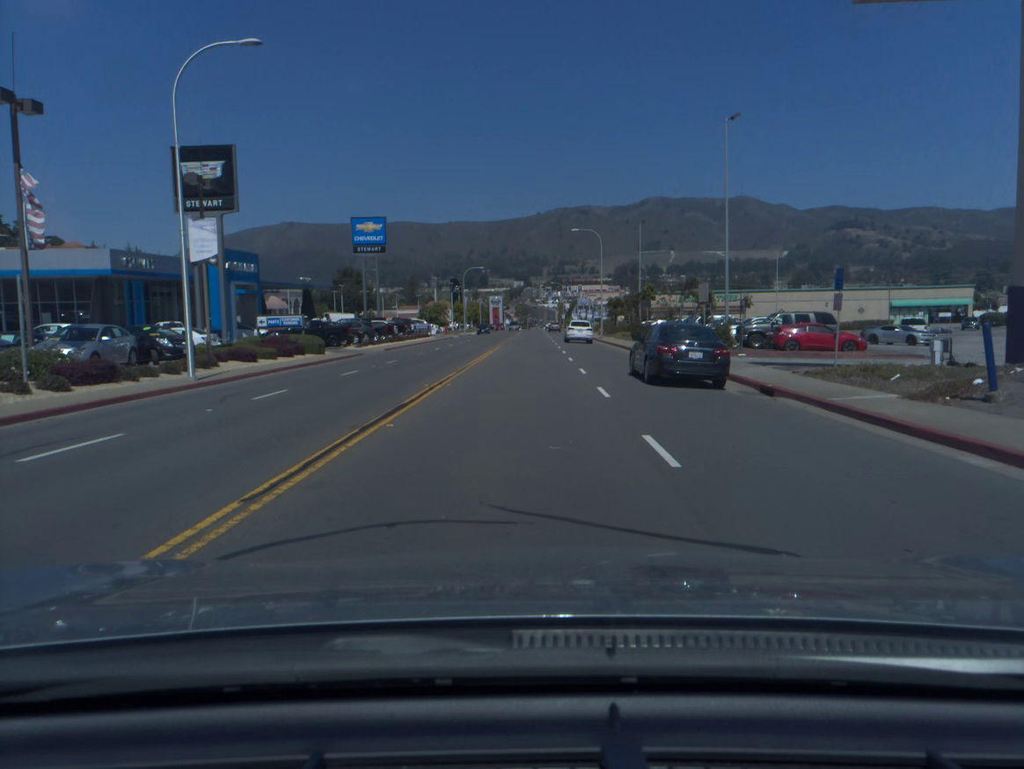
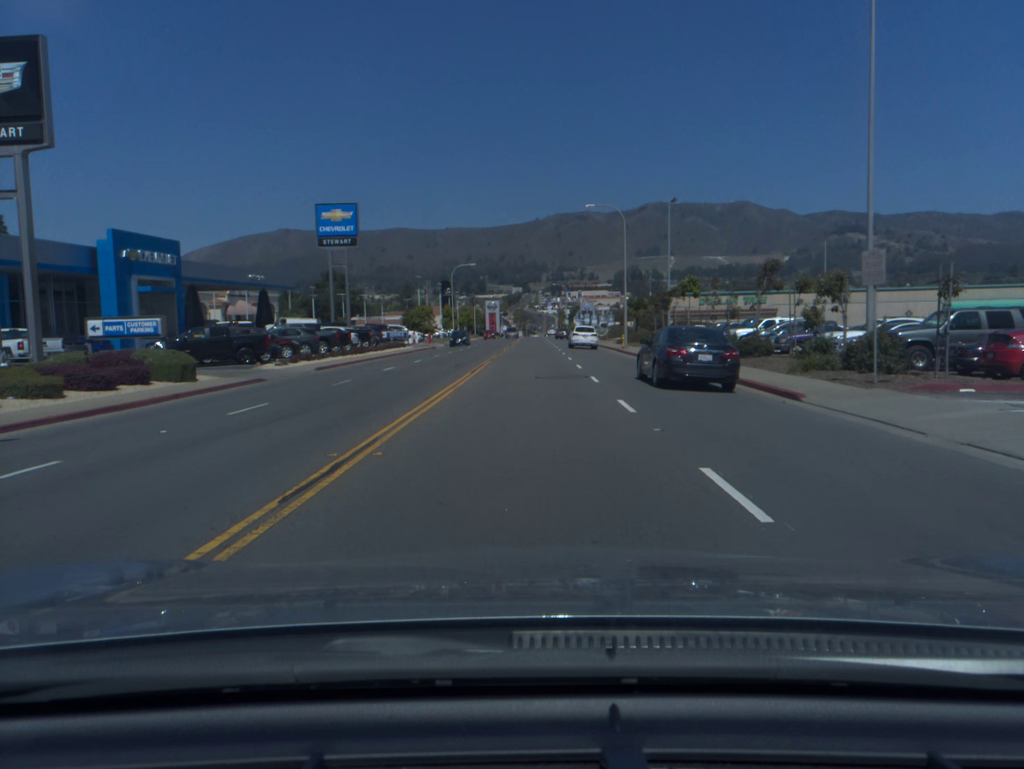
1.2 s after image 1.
(0.0, +16.5) m; 0°
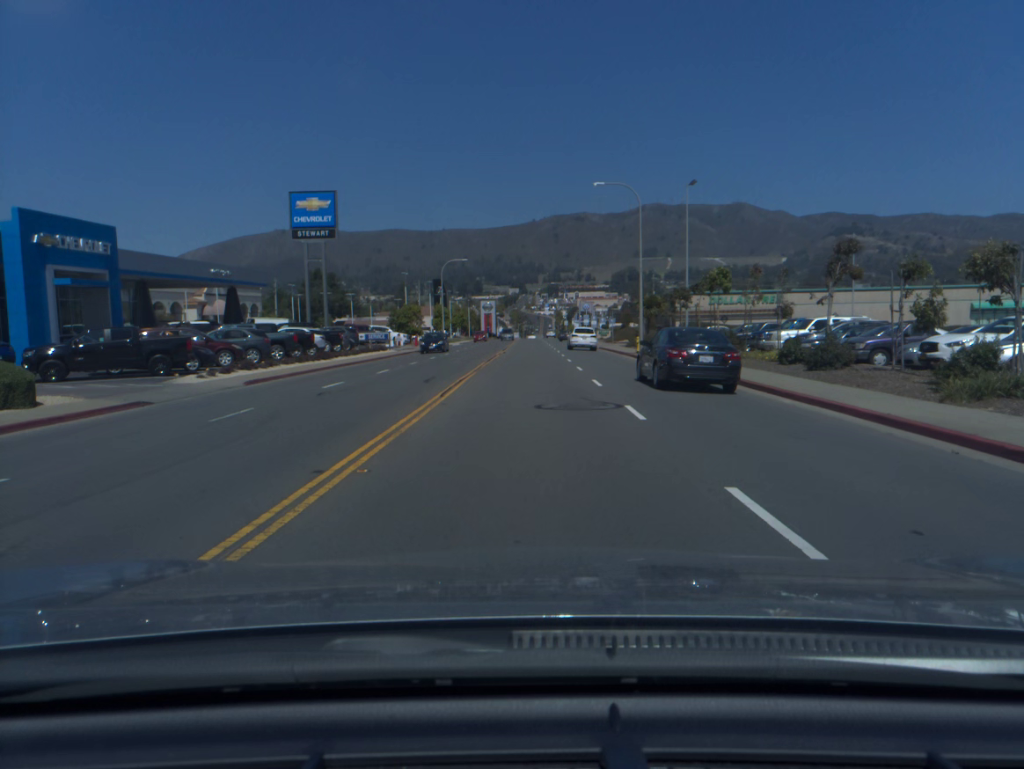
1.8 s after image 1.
(0.0, +8.3) m; 0°
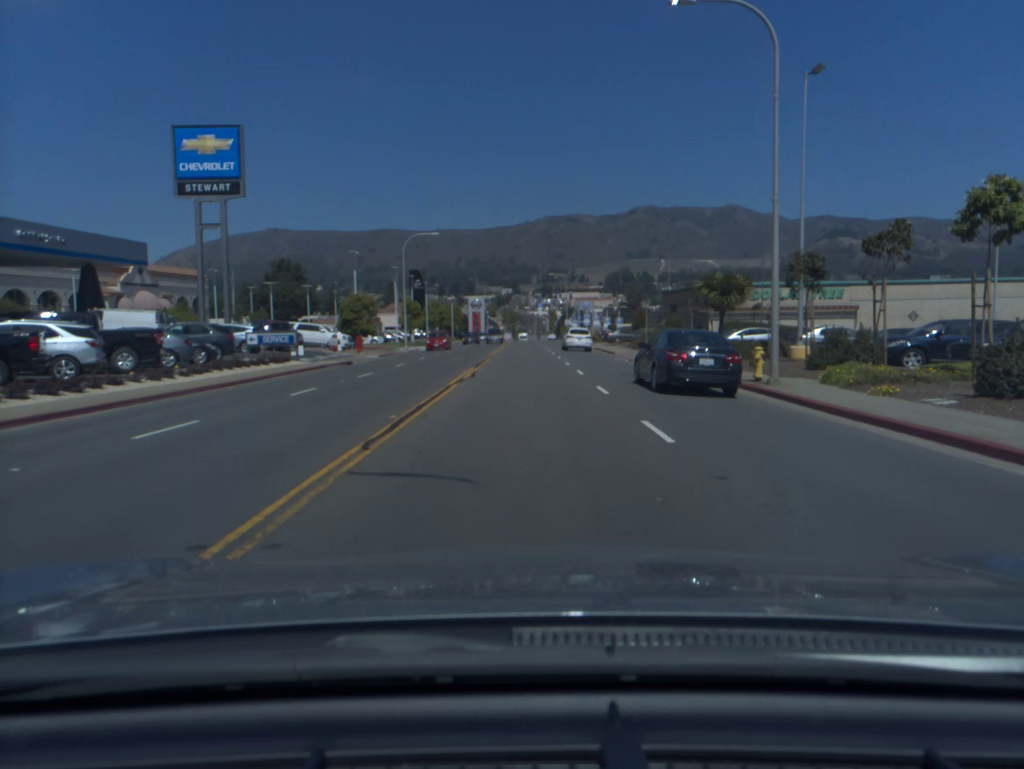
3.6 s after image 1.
(+0.1, +24.7) m; 0°
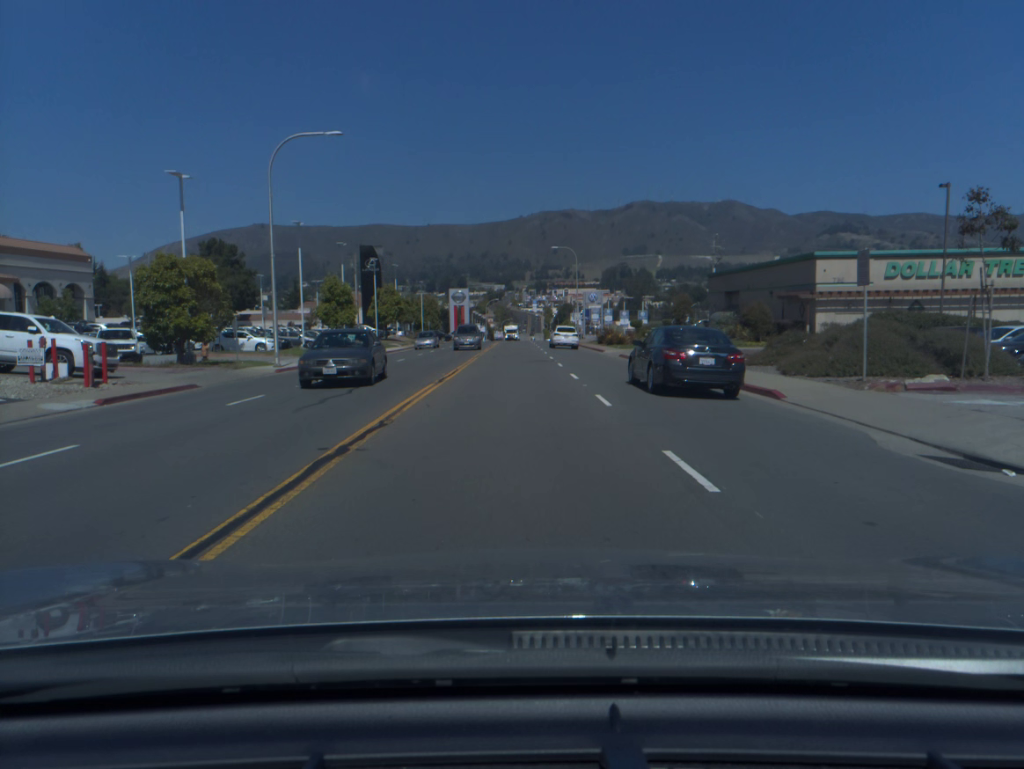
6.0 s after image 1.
(+0.2, +32.3) m; +1°
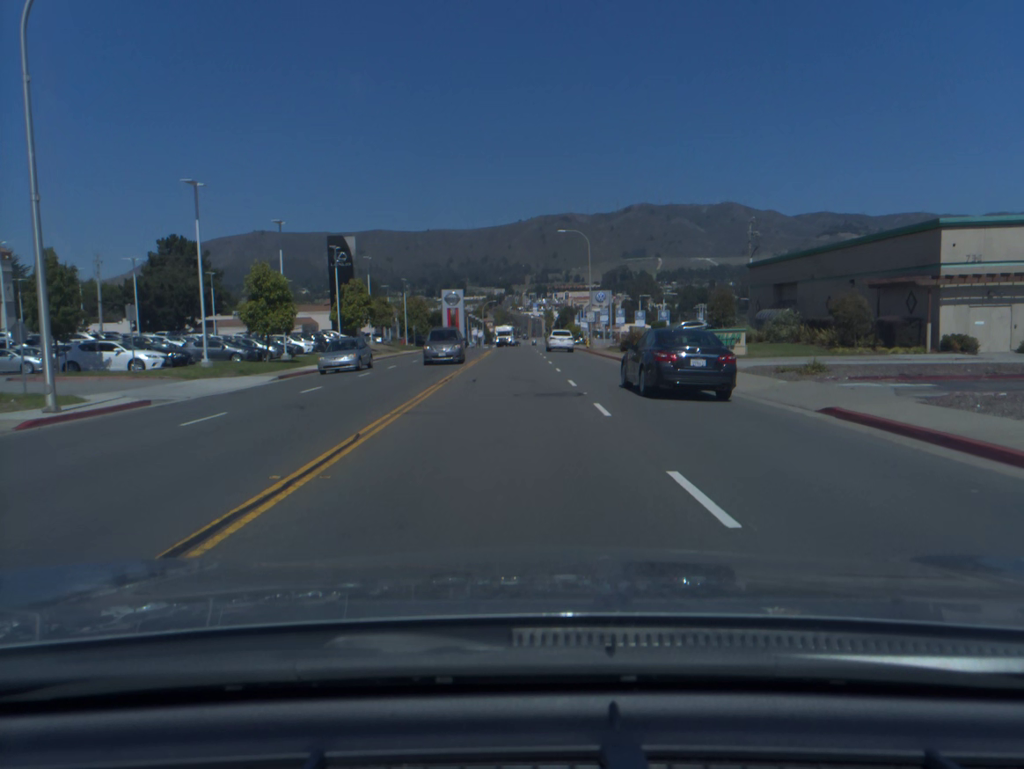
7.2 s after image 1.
(0.0, +16.0) m; 0°
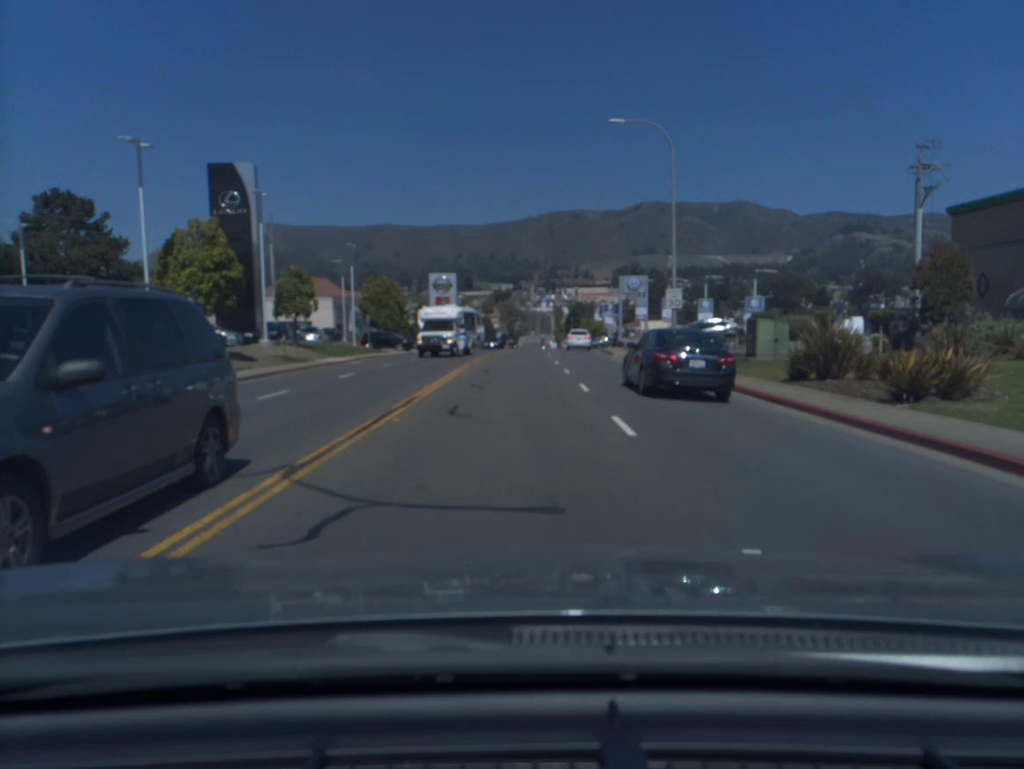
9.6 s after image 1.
(-0.2, +32.0) m; -1°
